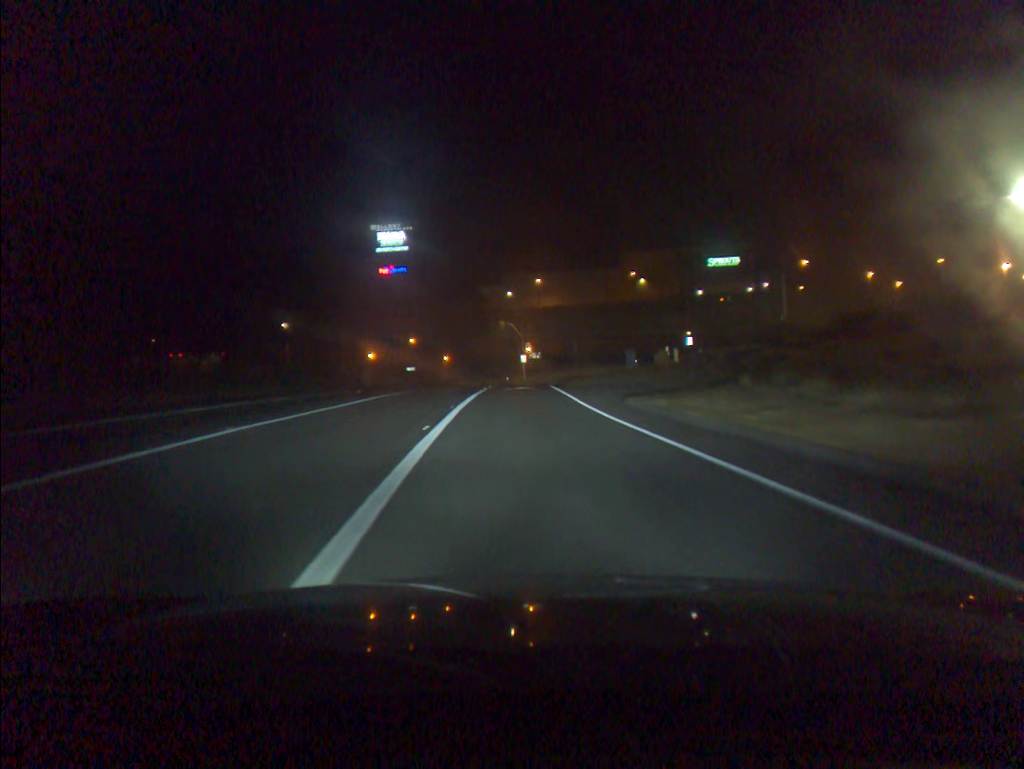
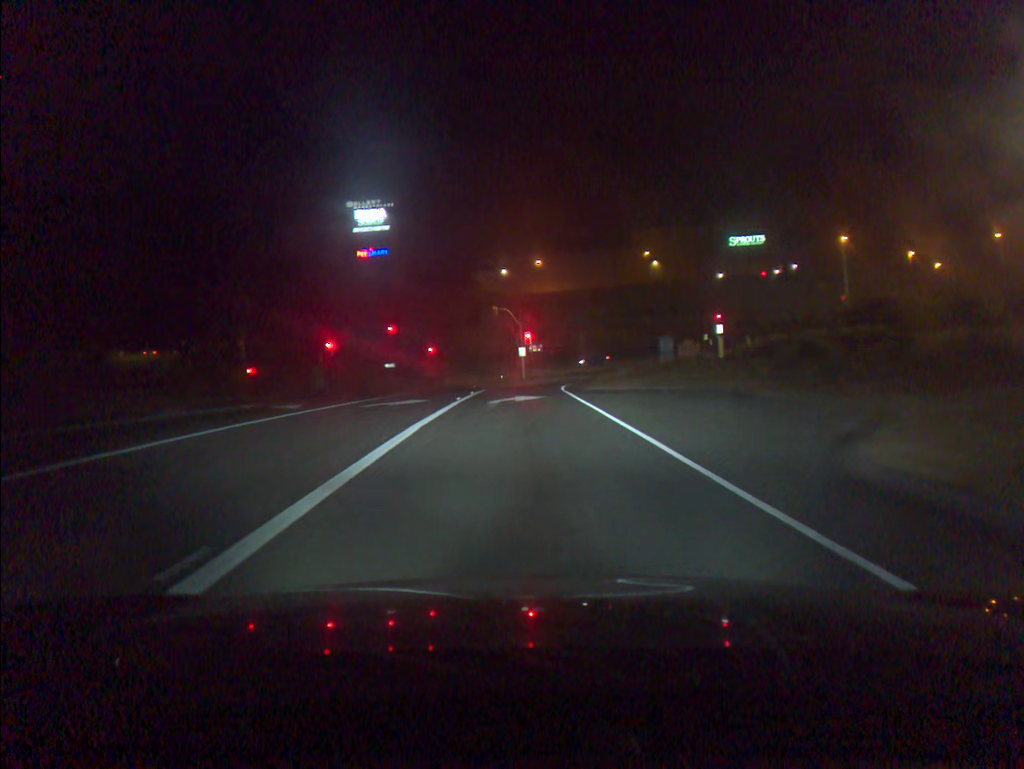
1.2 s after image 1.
(0.0, +17.4) m; 0°
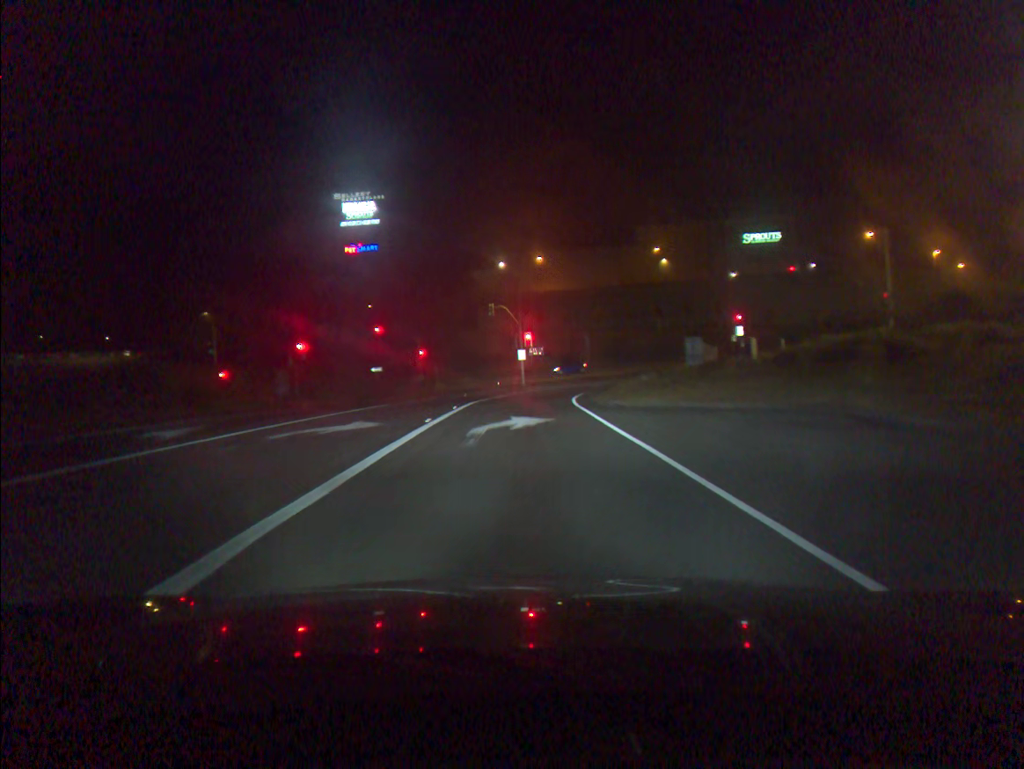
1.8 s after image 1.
(0.0, +8.3) m; 0°
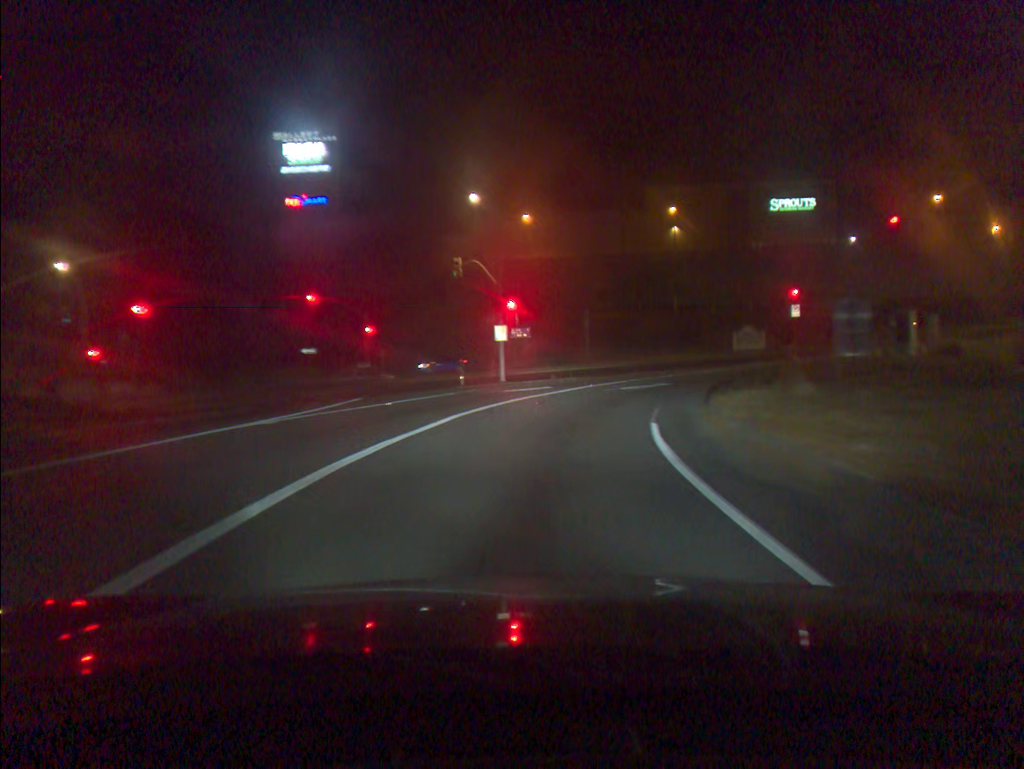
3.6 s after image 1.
(+0.1, +22.5) m; +1°
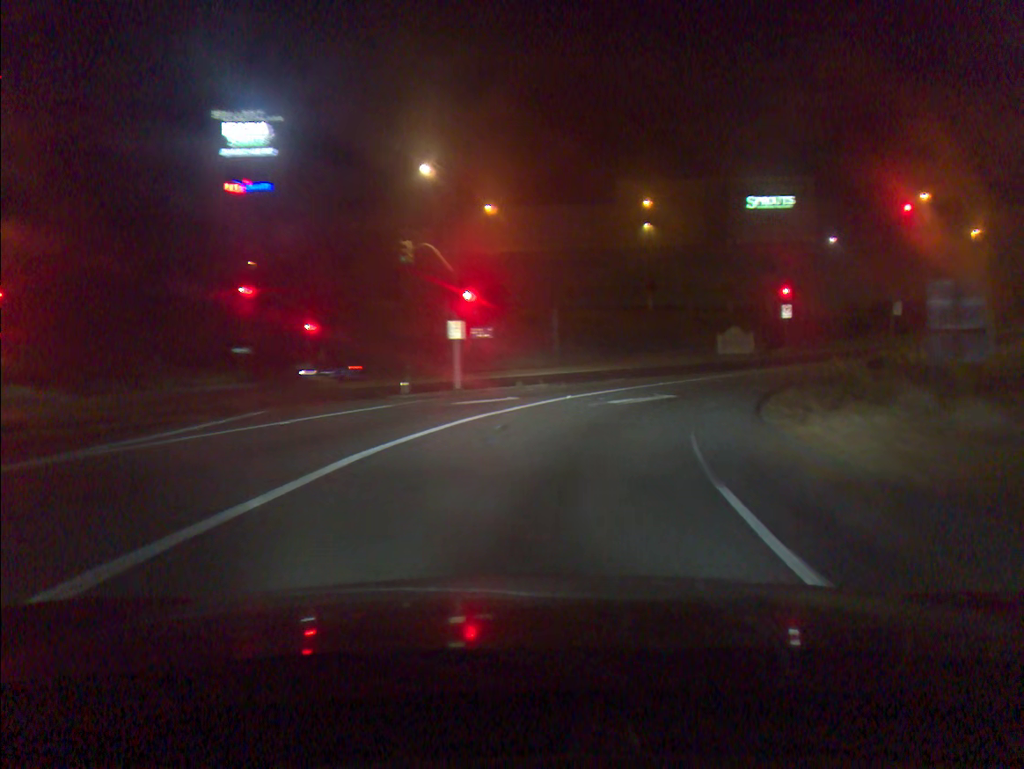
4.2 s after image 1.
(+0.1, +7.0) m; +3°
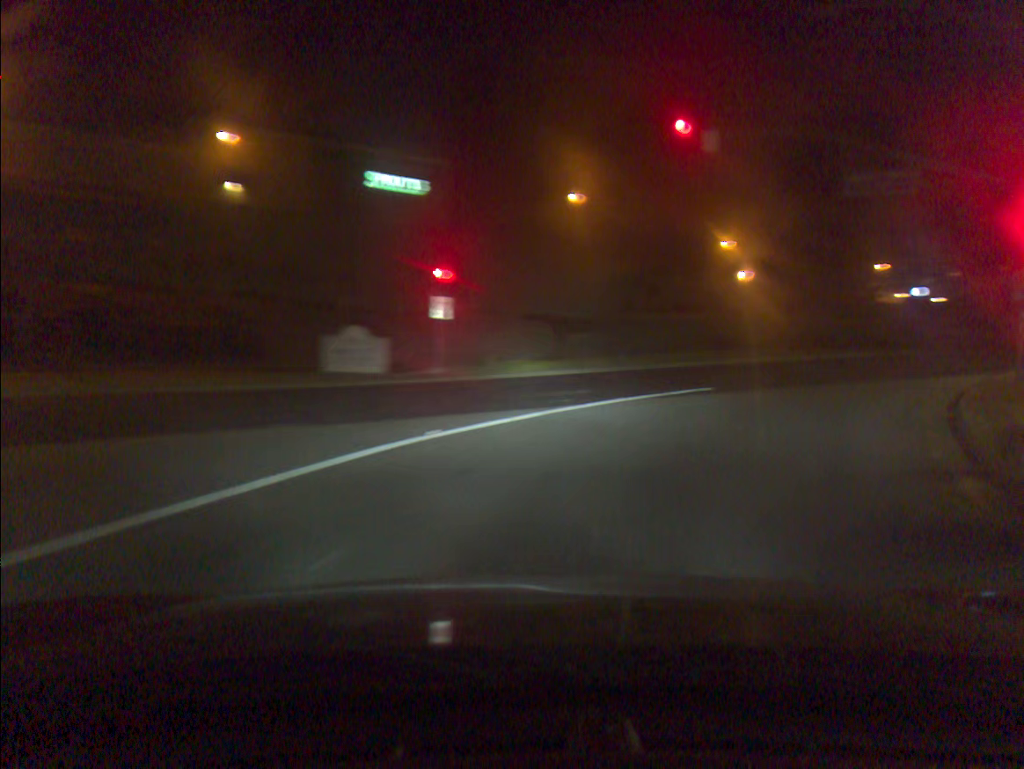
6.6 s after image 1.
(+5.7, +24.7) m; +29°
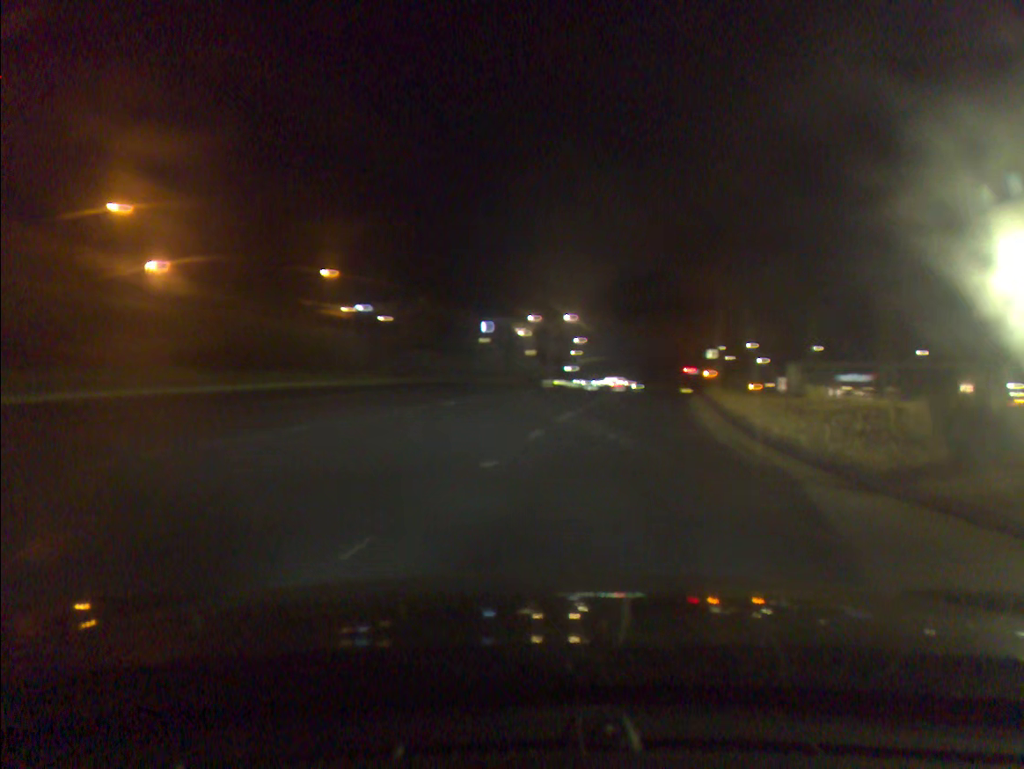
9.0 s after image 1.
(+8.4, +24.0) m; +40°
